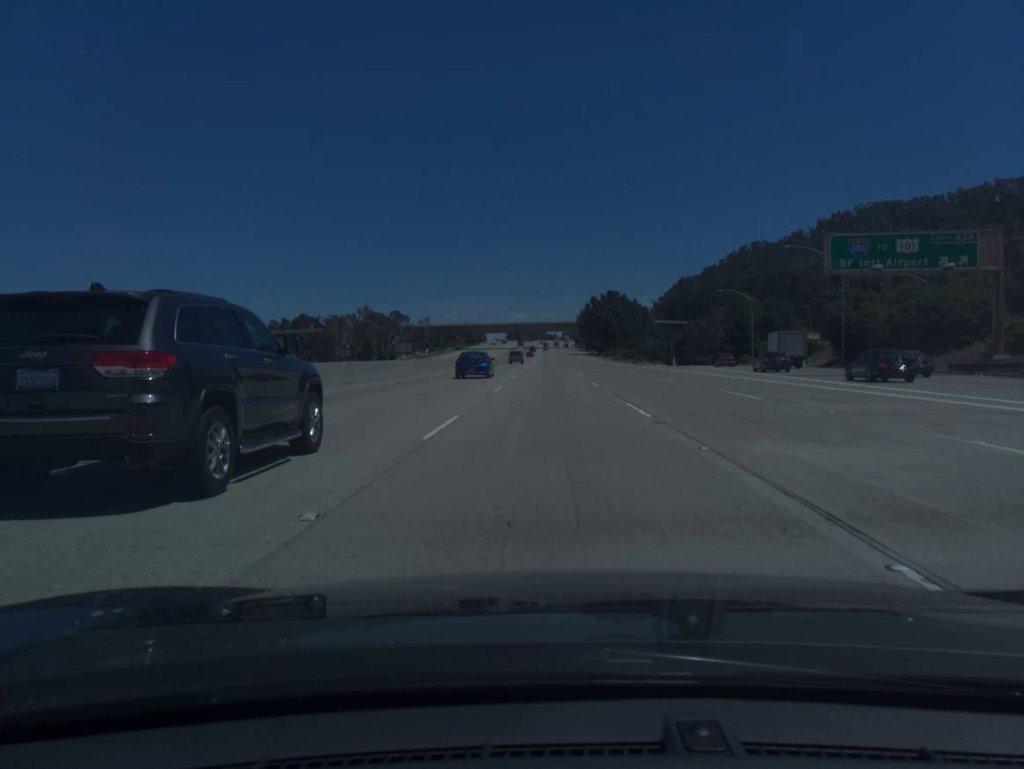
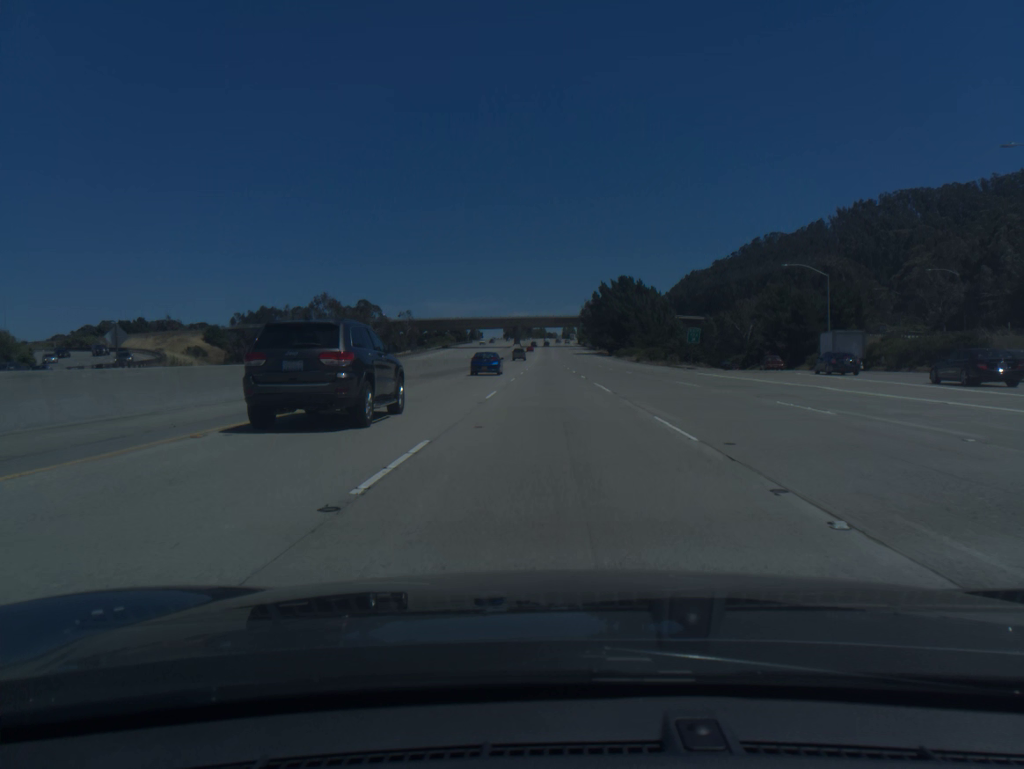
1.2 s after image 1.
(0.0, +34.0) m; 0°
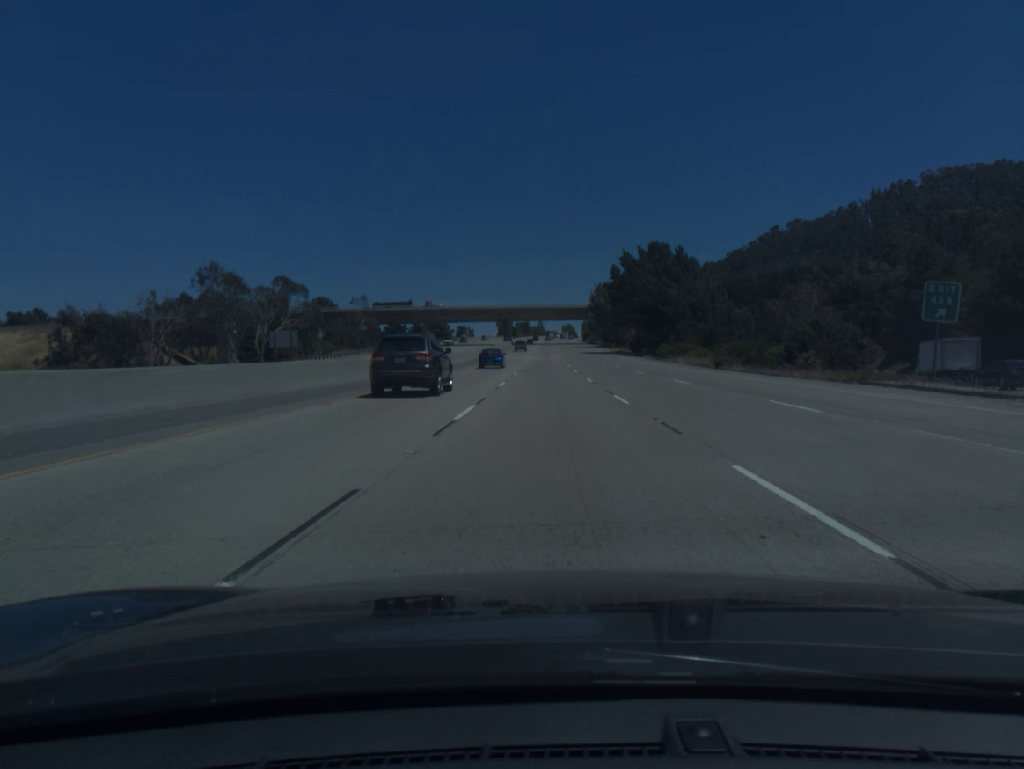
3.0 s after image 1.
(+0.1, +51.0) m; 0°
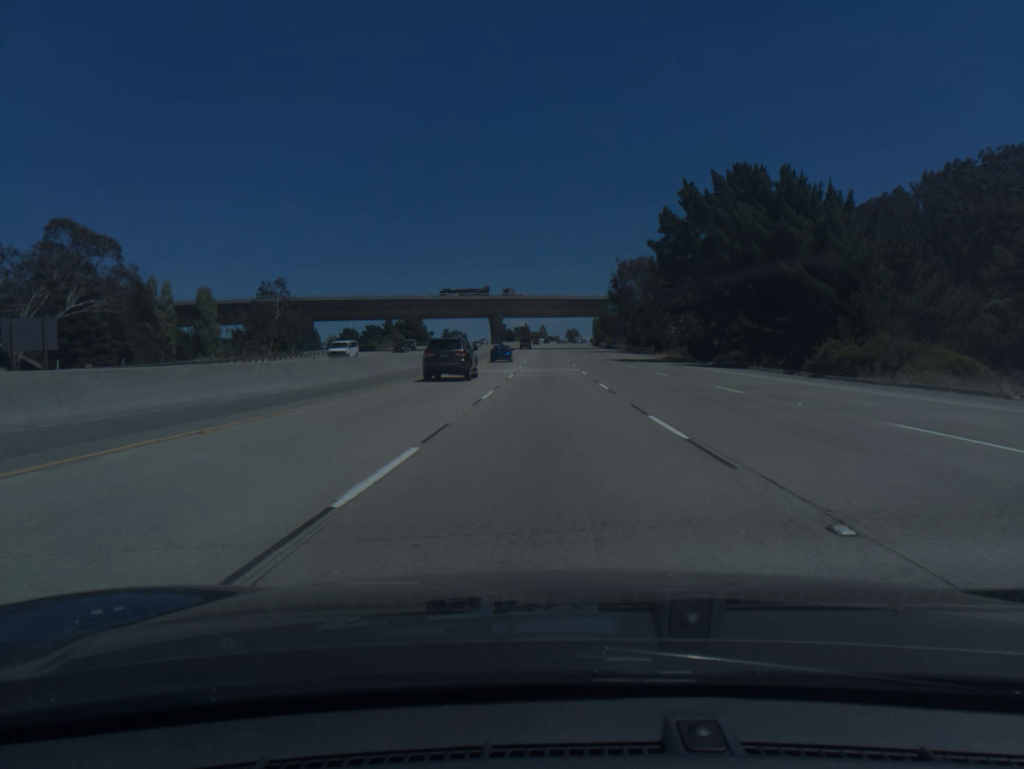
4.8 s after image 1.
(0.0, +50.8) m; 0°
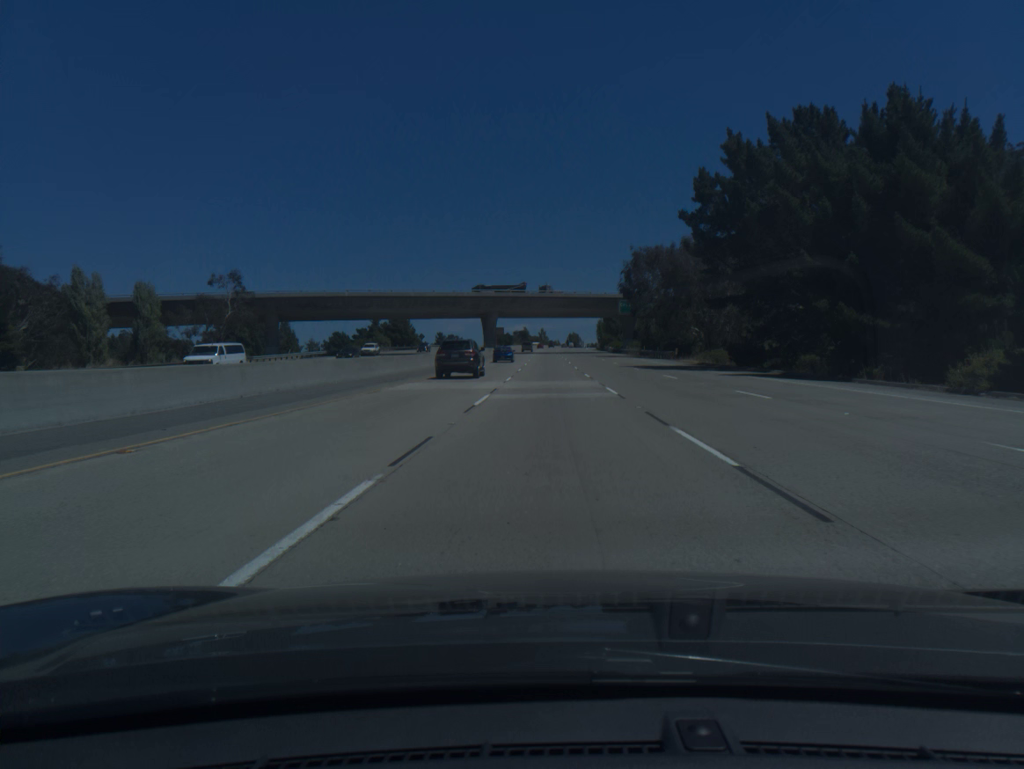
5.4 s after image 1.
(0.0, +16.9) m; 0°
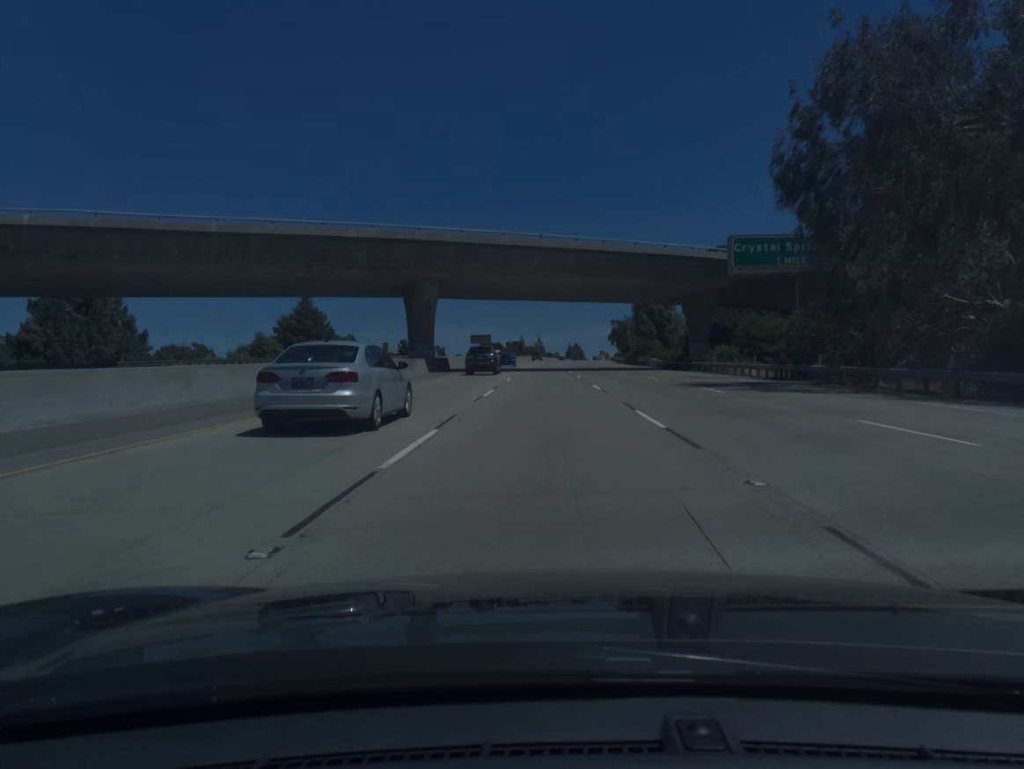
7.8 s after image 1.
(+0.1, +67.0) m; 0°
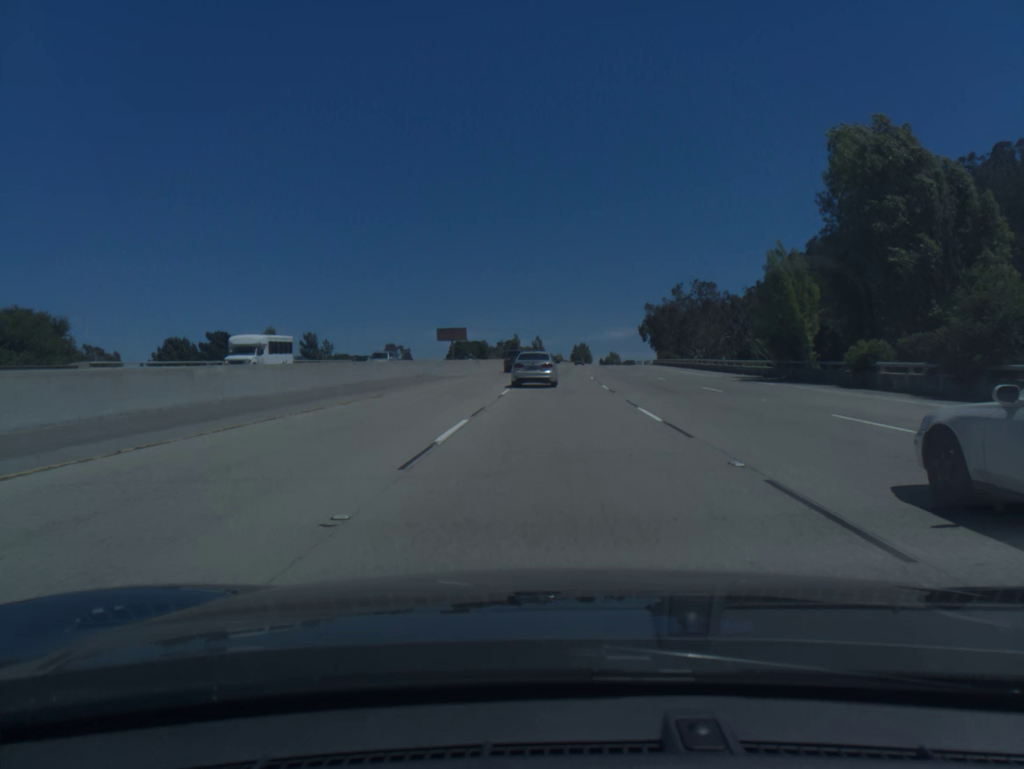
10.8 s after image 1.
(-0.3, +83.3) m; 0°
